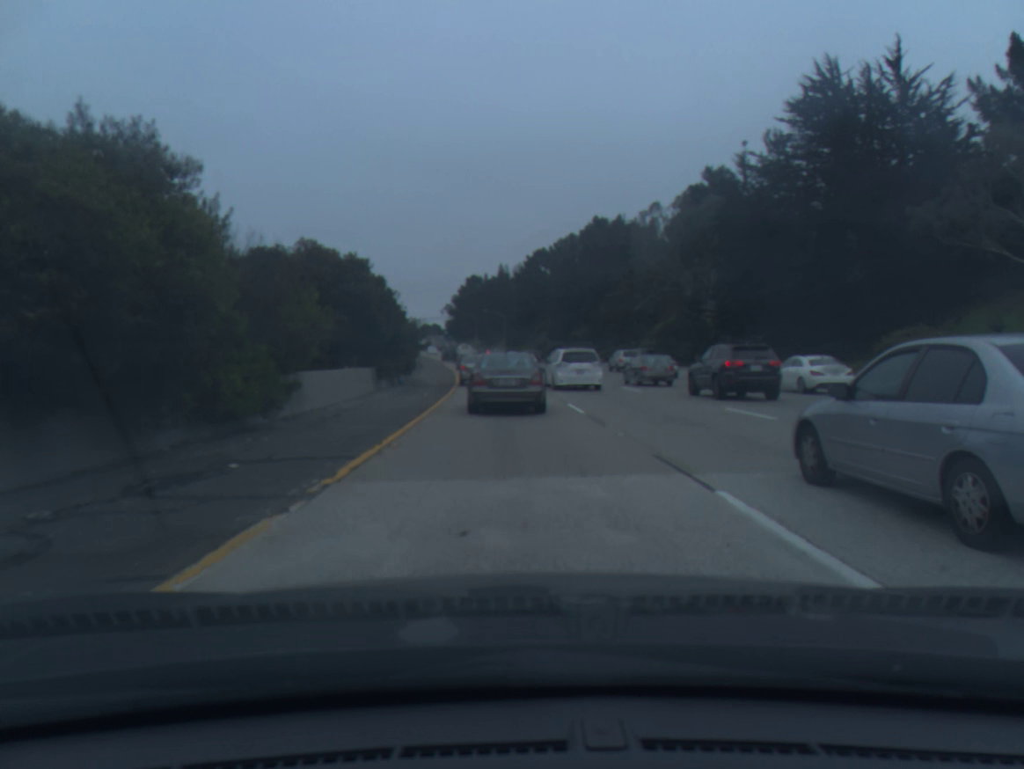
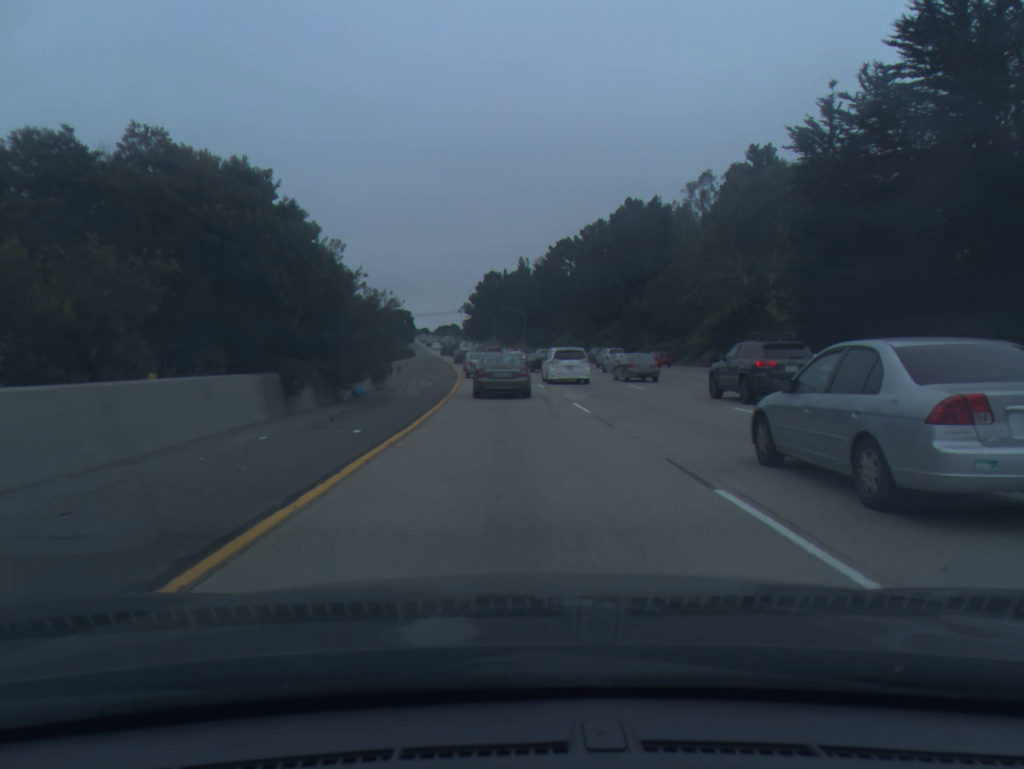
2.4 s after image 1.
(-0.2, +14.6) m; -2°
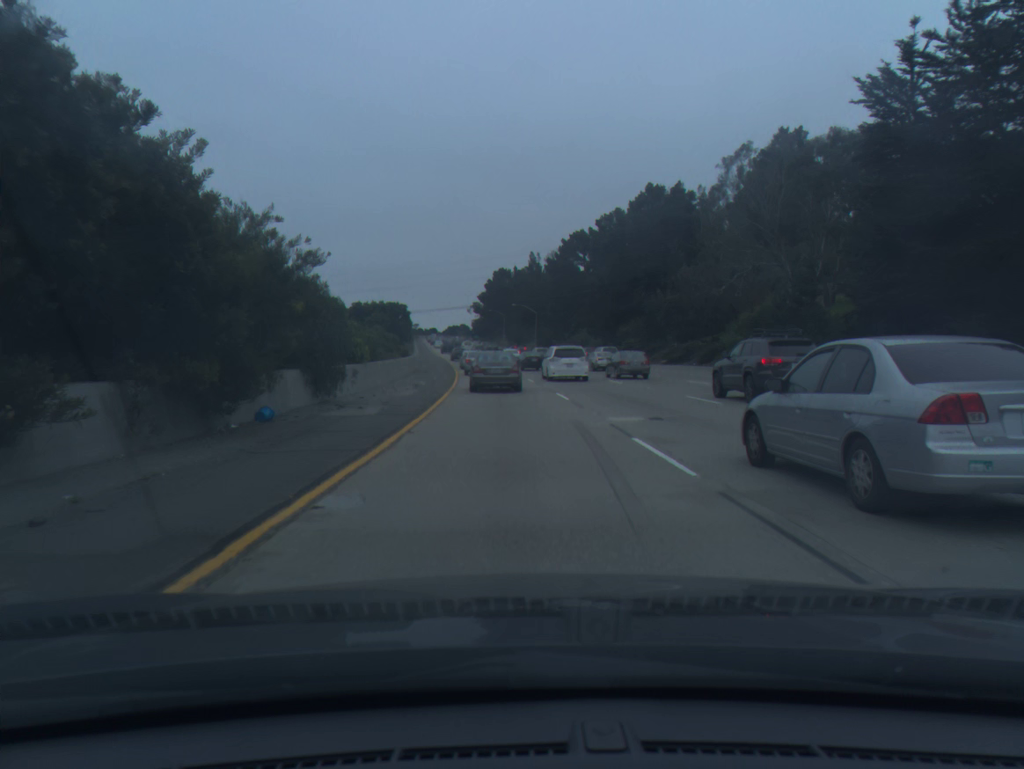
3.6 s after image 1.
(0.0, +9.9) m; -1°
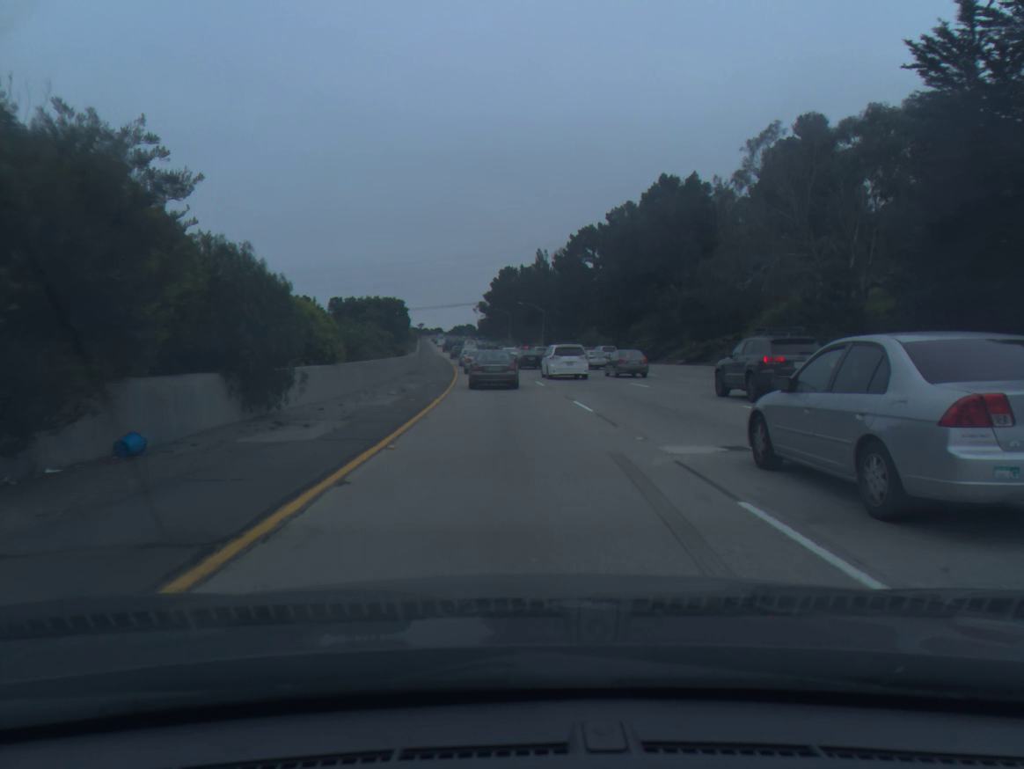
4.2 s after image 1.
(0.0, +5.4) m; 0°
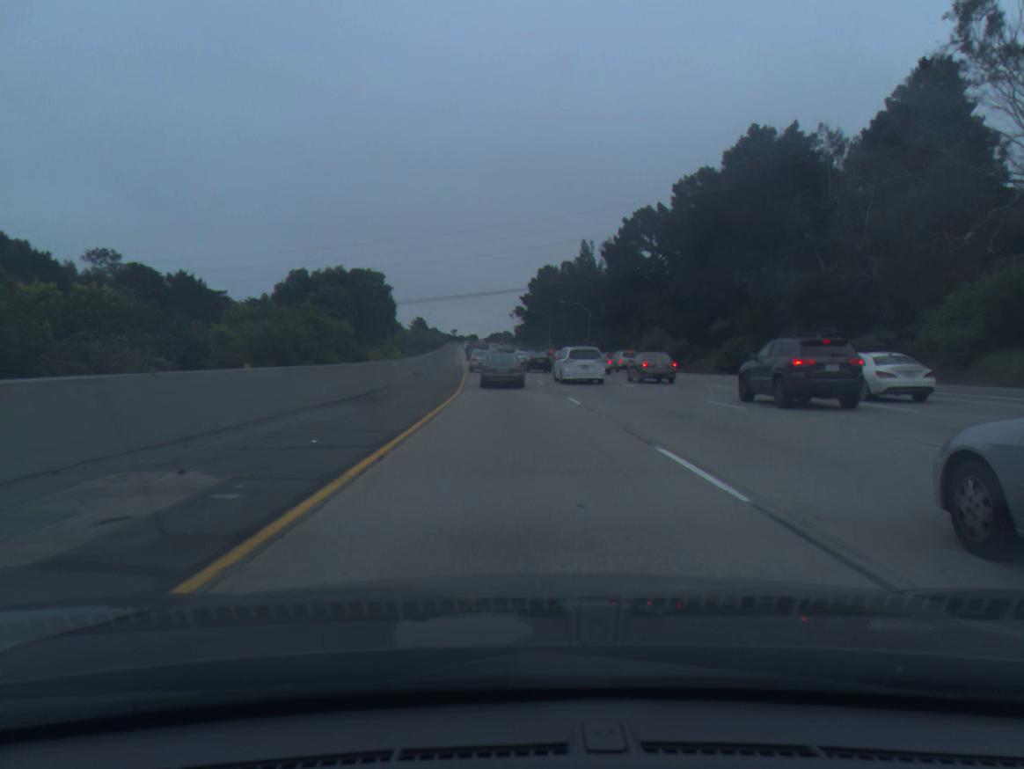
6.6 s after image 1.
(-0.5, +24.8) m; -3°
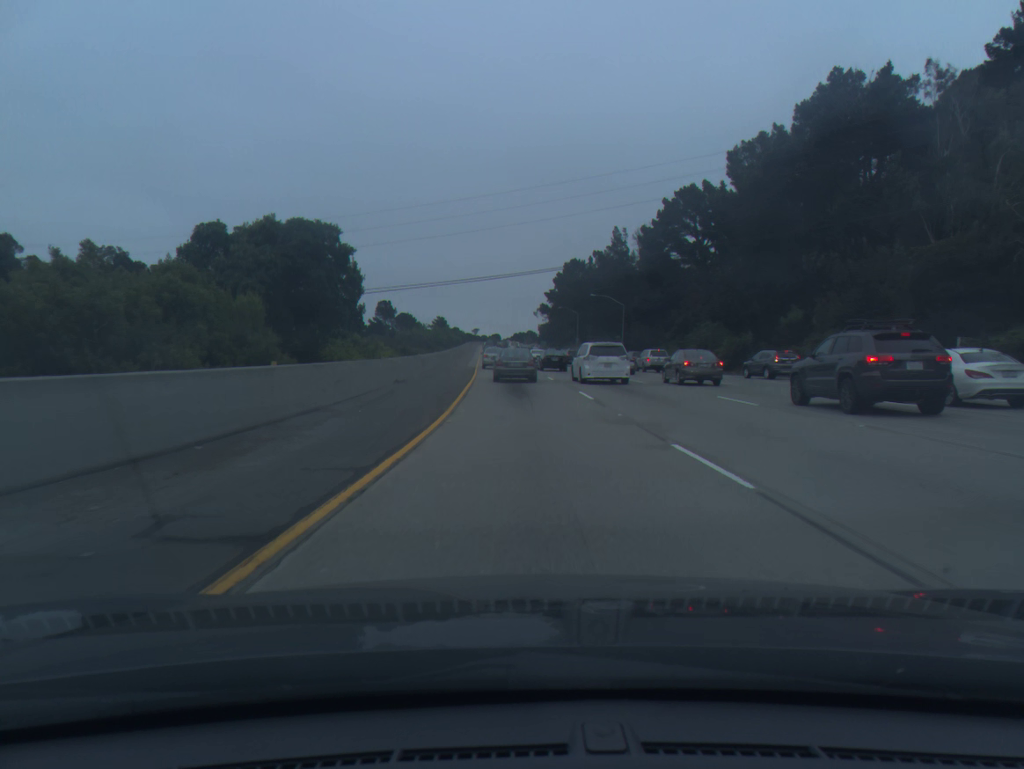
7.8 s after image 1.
(-0.2, +14.2) m; -2°
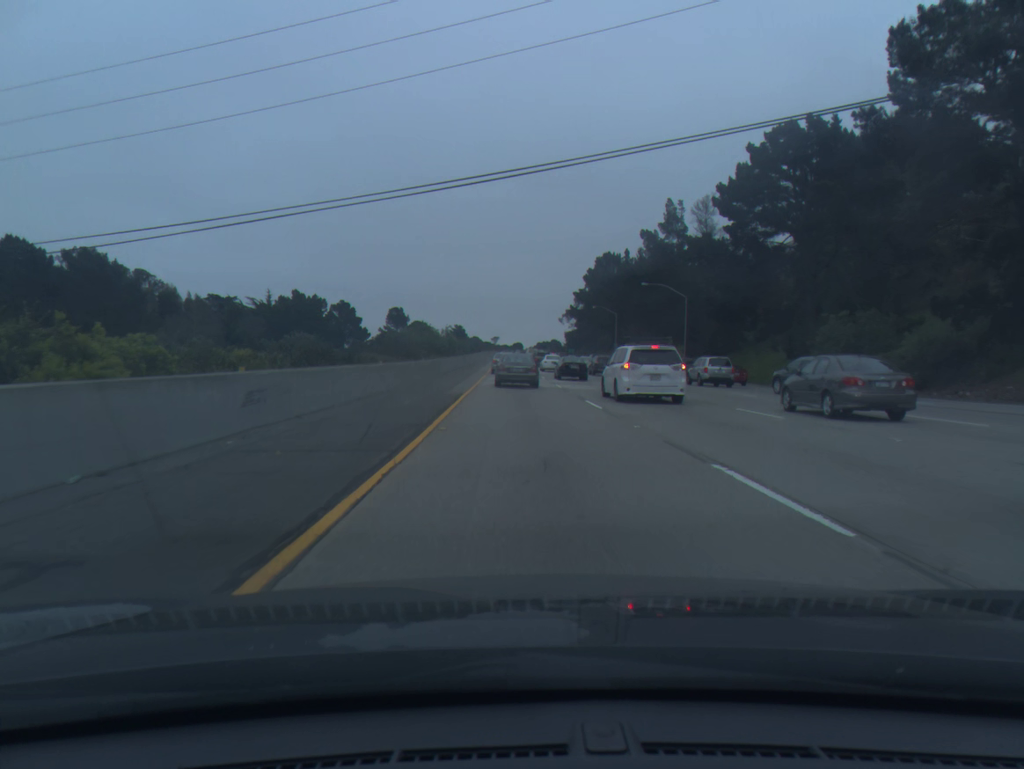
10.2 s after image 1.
(-0.6, +31.0) m; -2°
